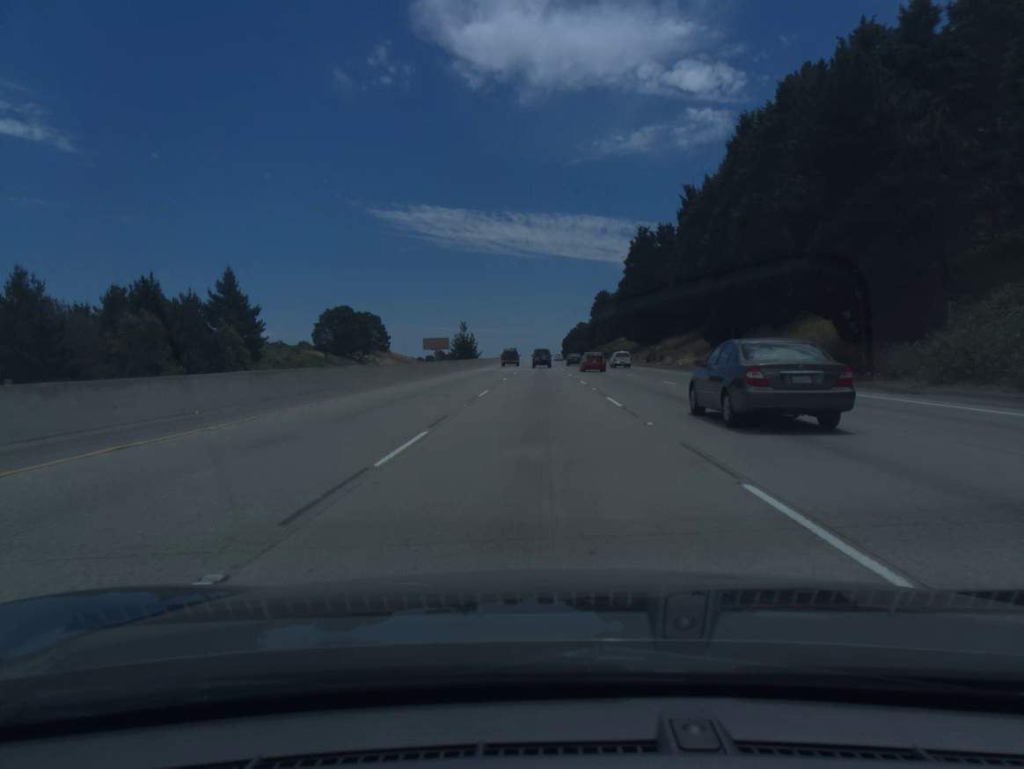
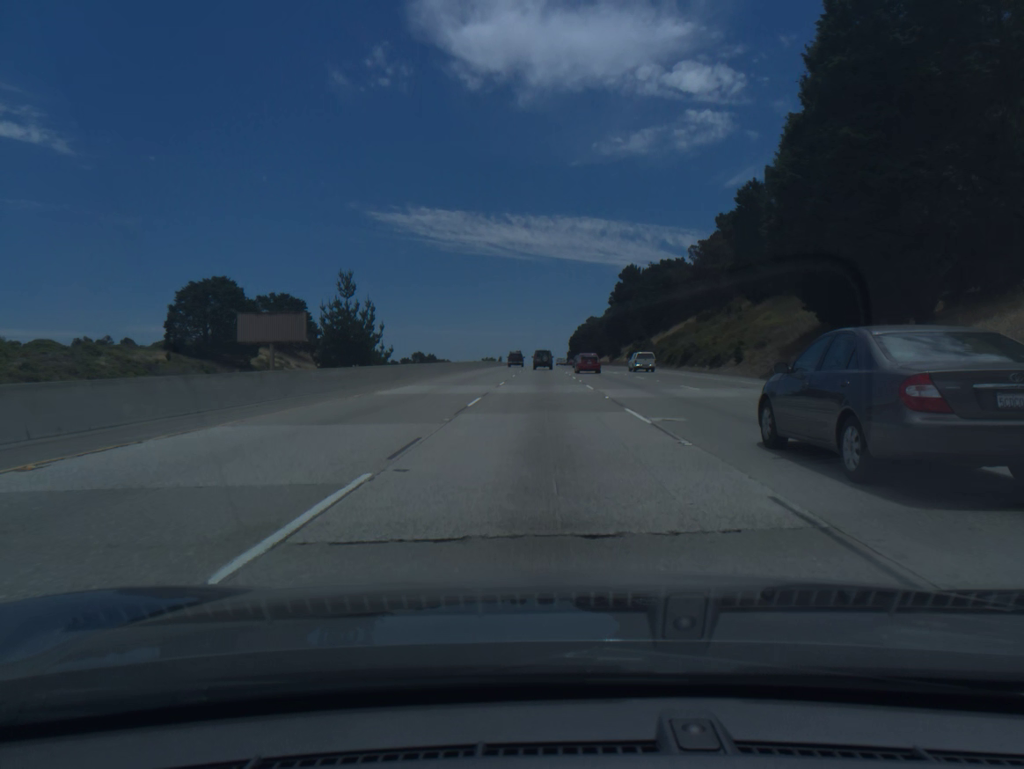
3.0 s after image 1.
(-0.1, +92.3) m; 0°
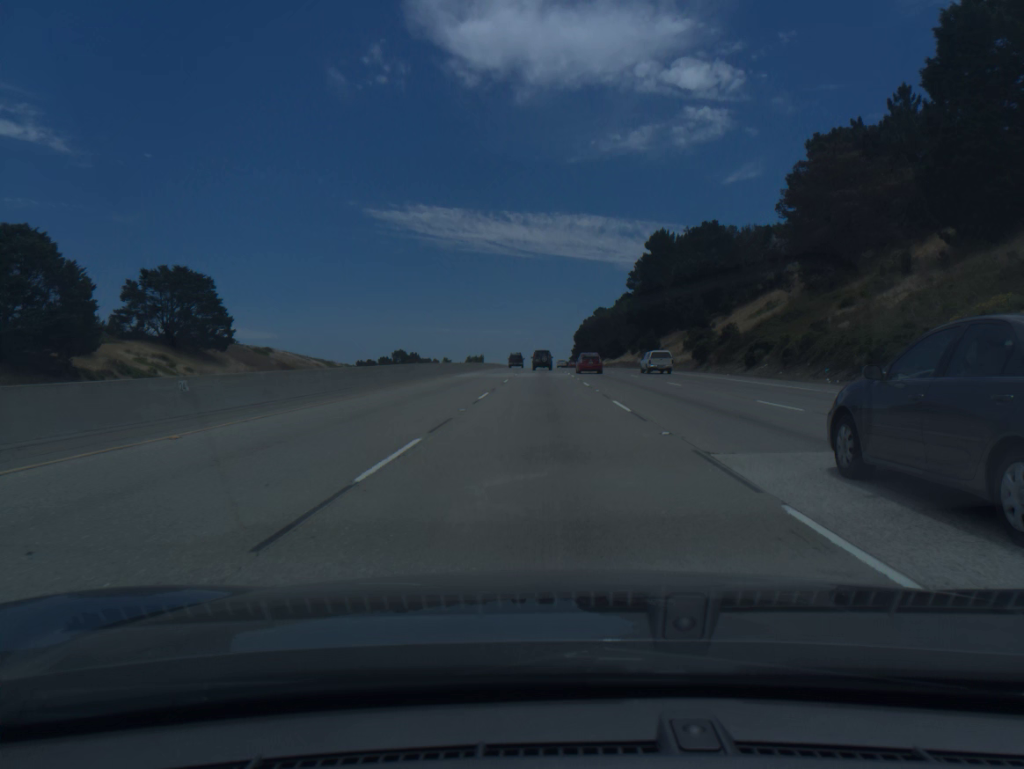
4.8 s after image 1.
(0.0, +55.3) m; 0°
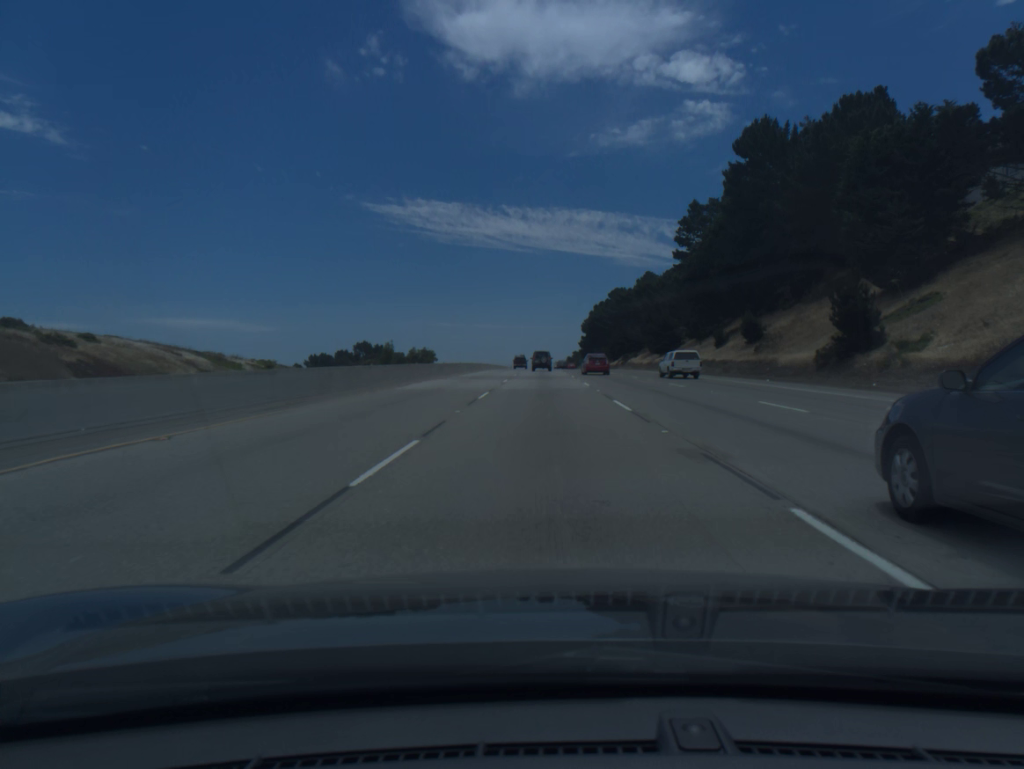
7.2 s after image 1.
(+0.1, +73.5) m; 0°
